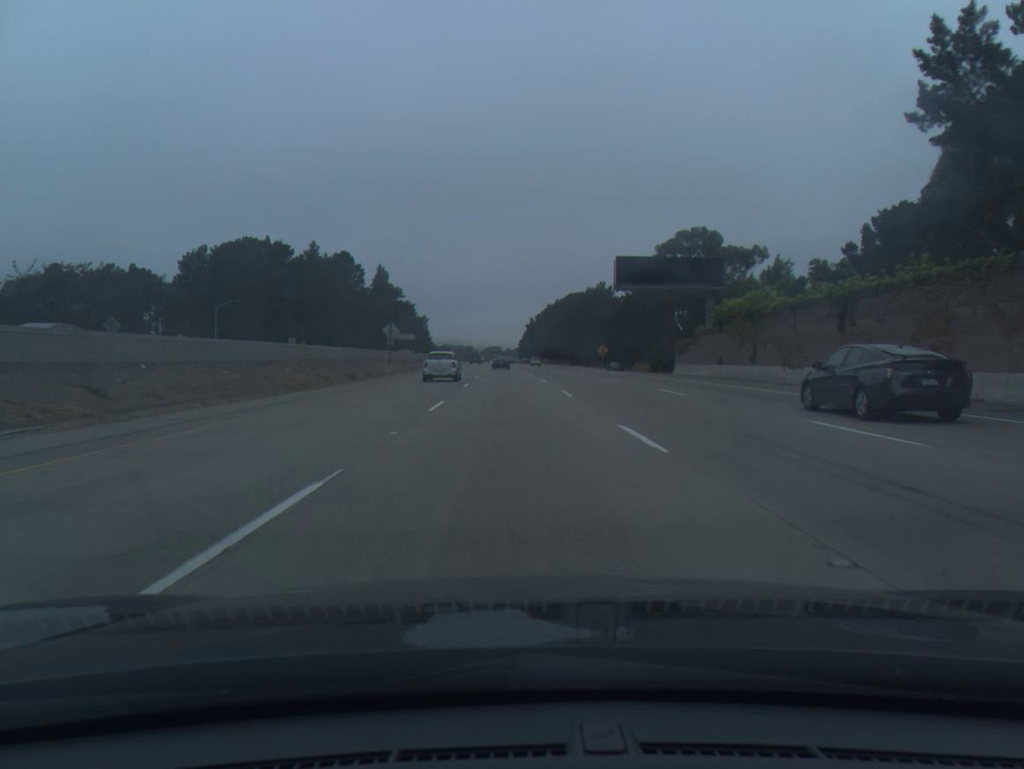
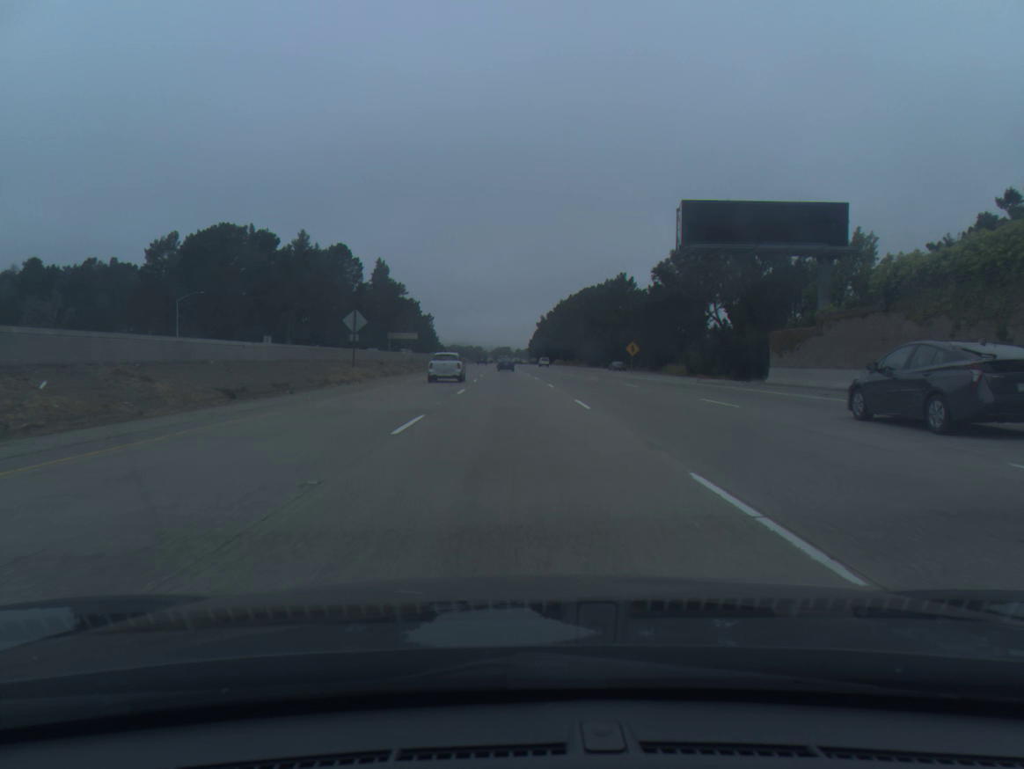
(-0.1, +20.3) m; -1°
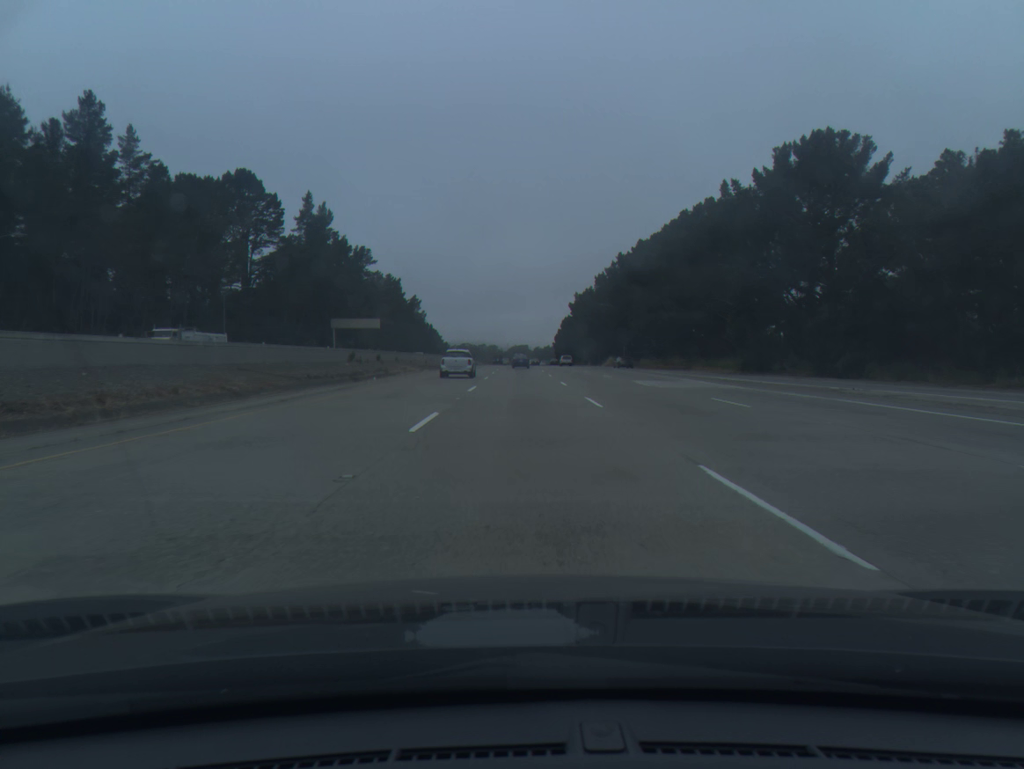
(-2.2, +102.3) m; -1°
